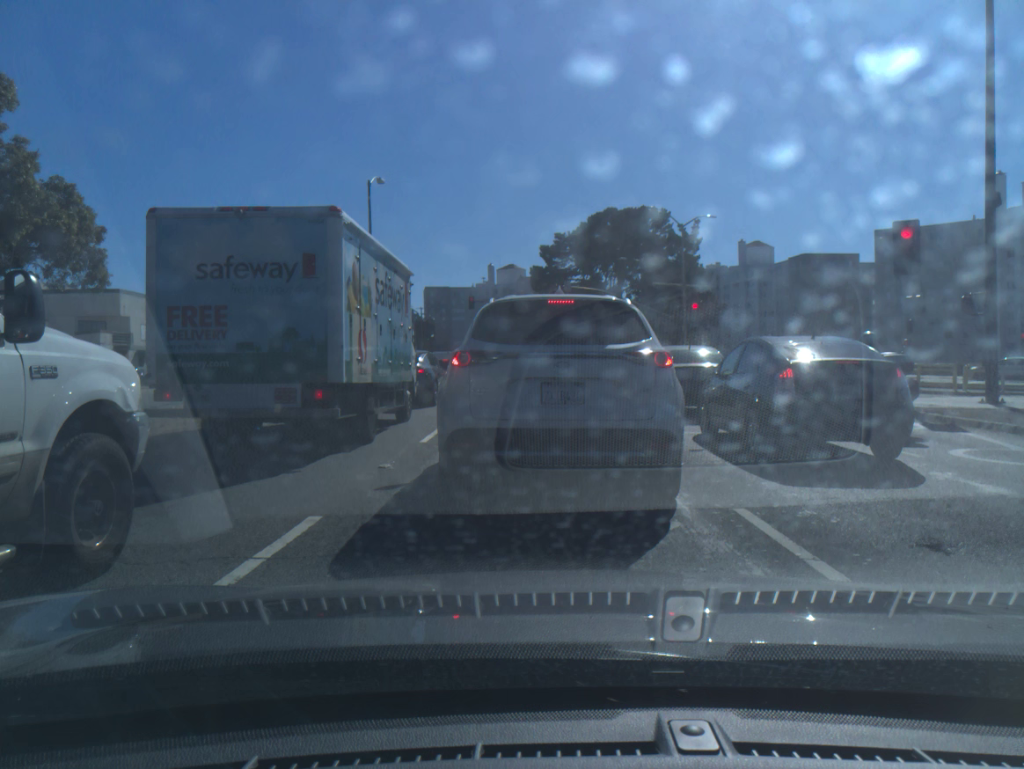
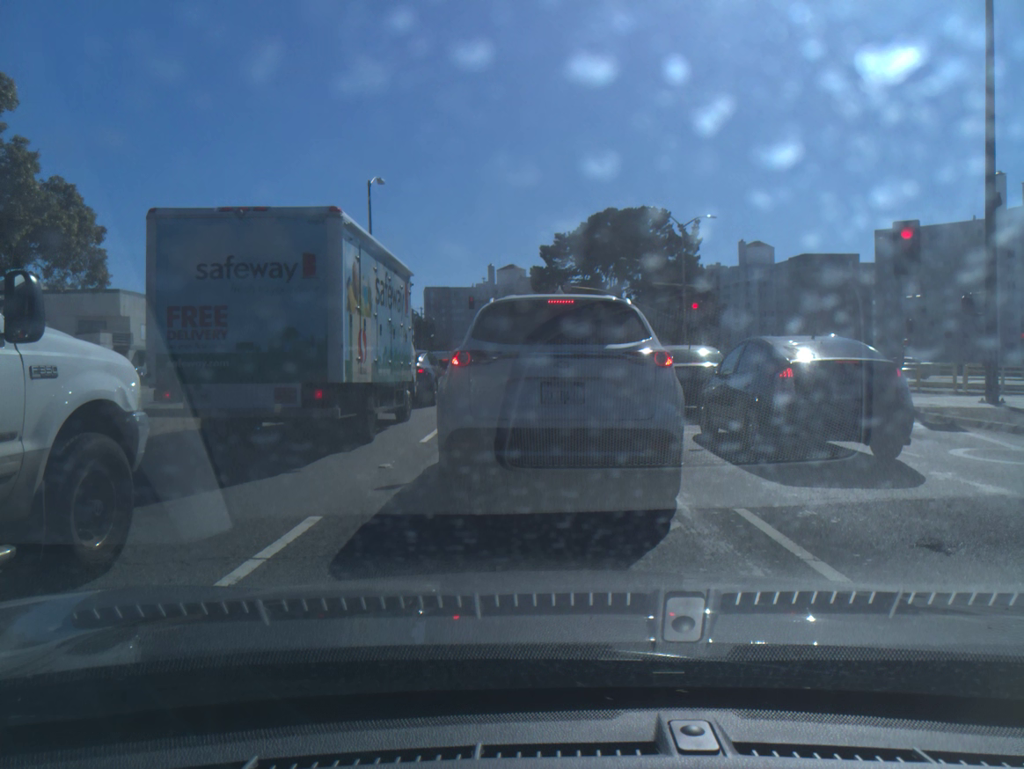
(0.0, 0.0) m; 0°
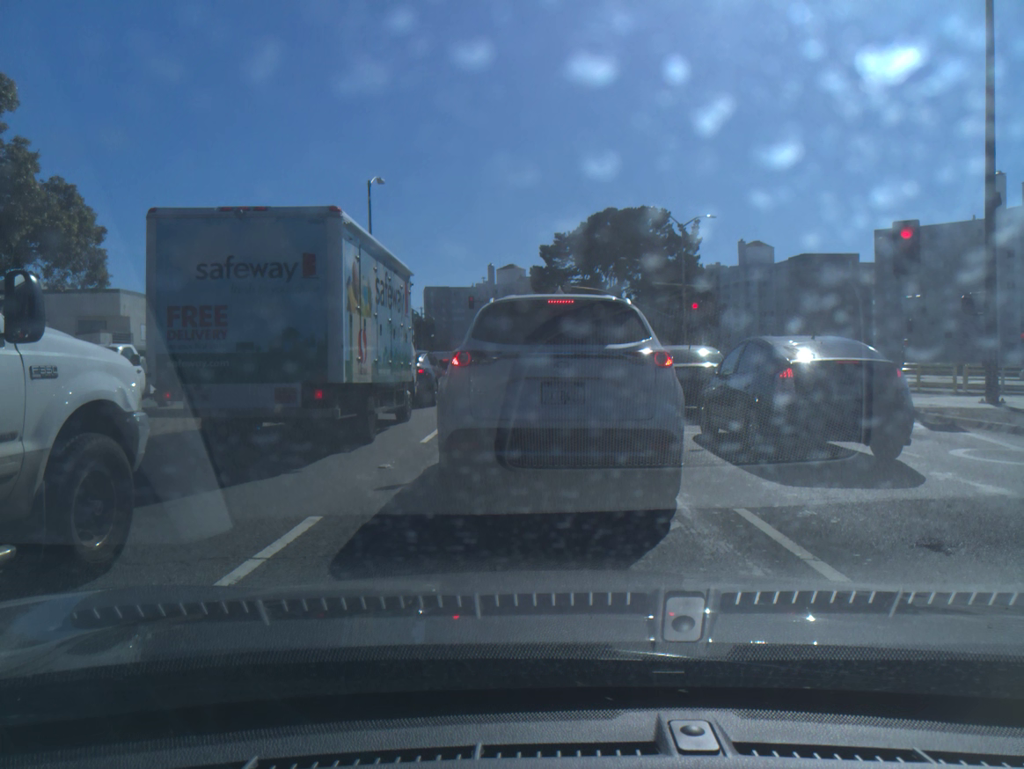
(0.0, 0.0) m; 0°
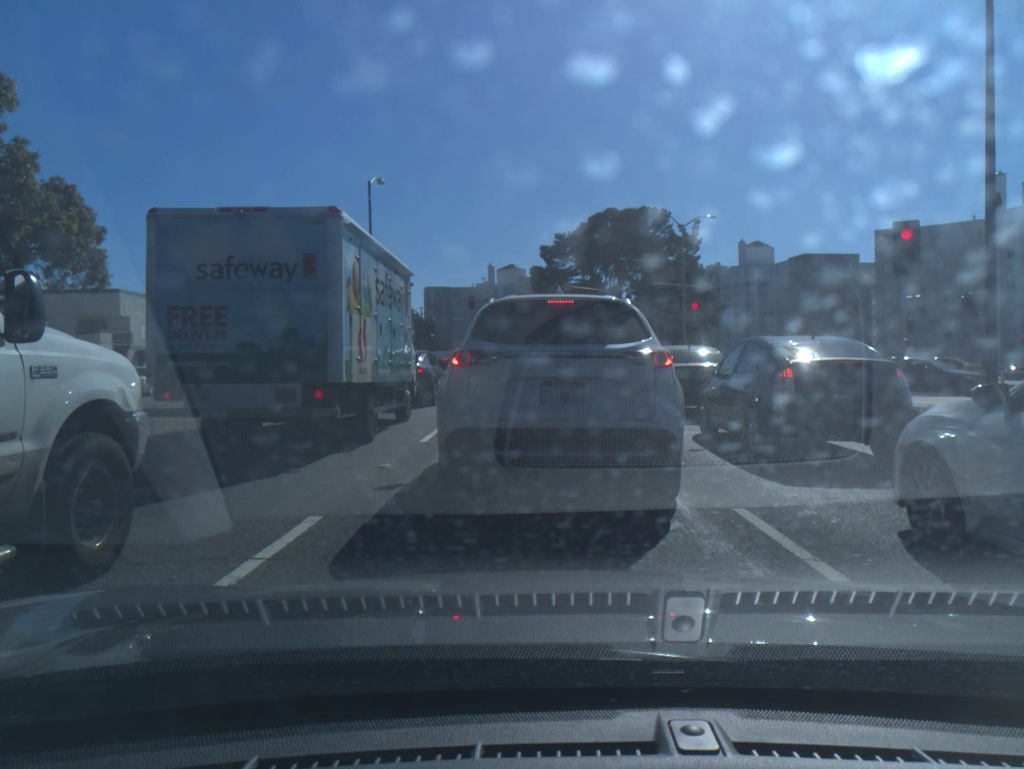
(0.0, 0.0) m; 0°
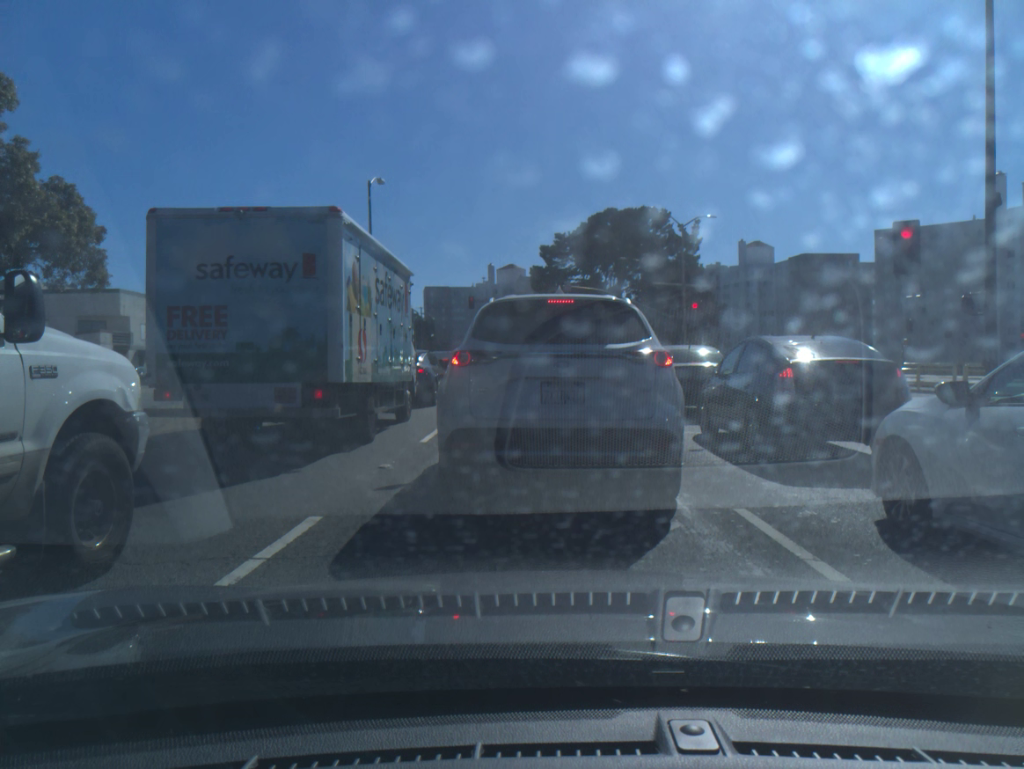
(0.0, 0.0) m; 0°
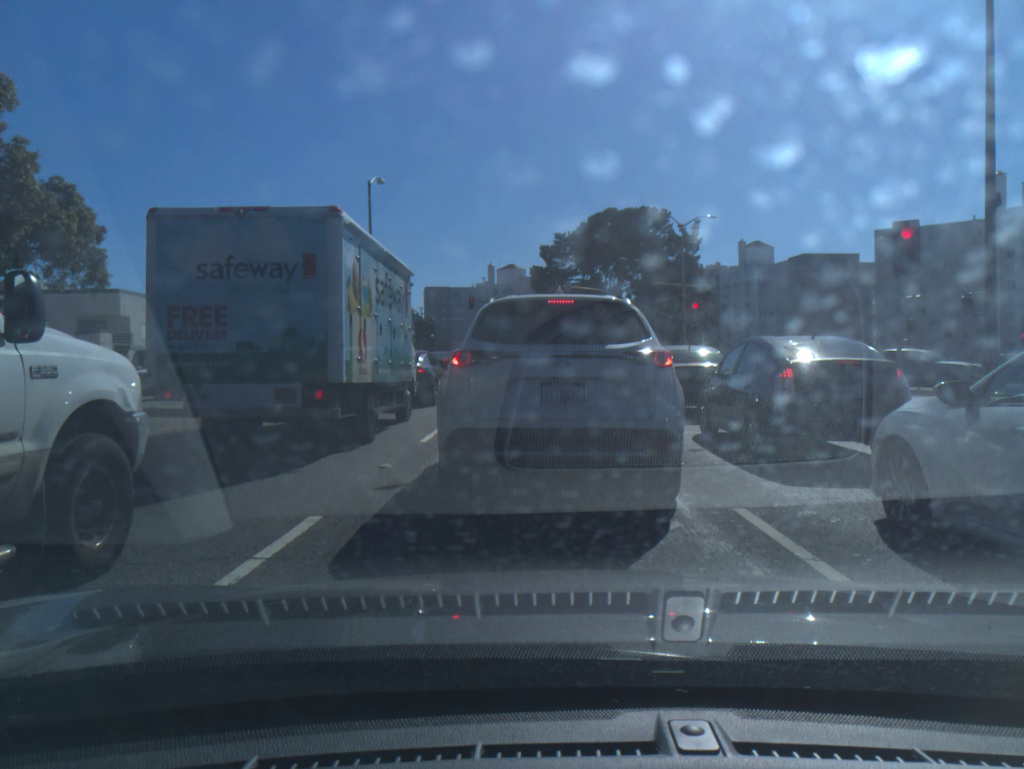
(0.0, 0.0) m; 0°
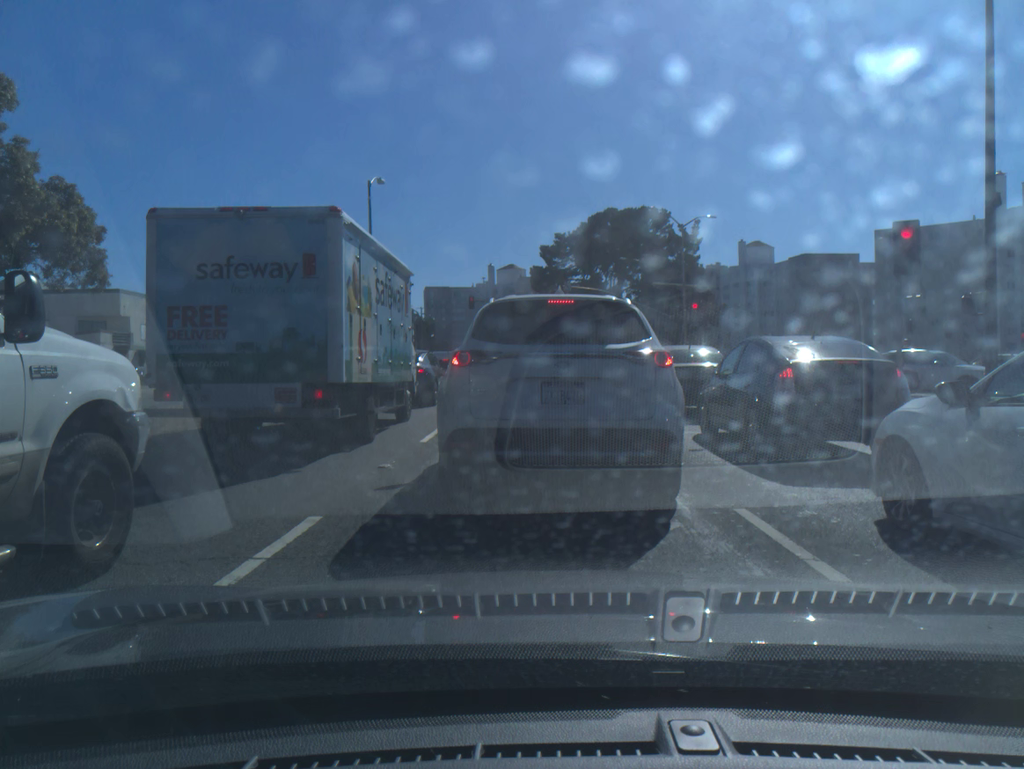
(0.0, 0.0) m; 0°
